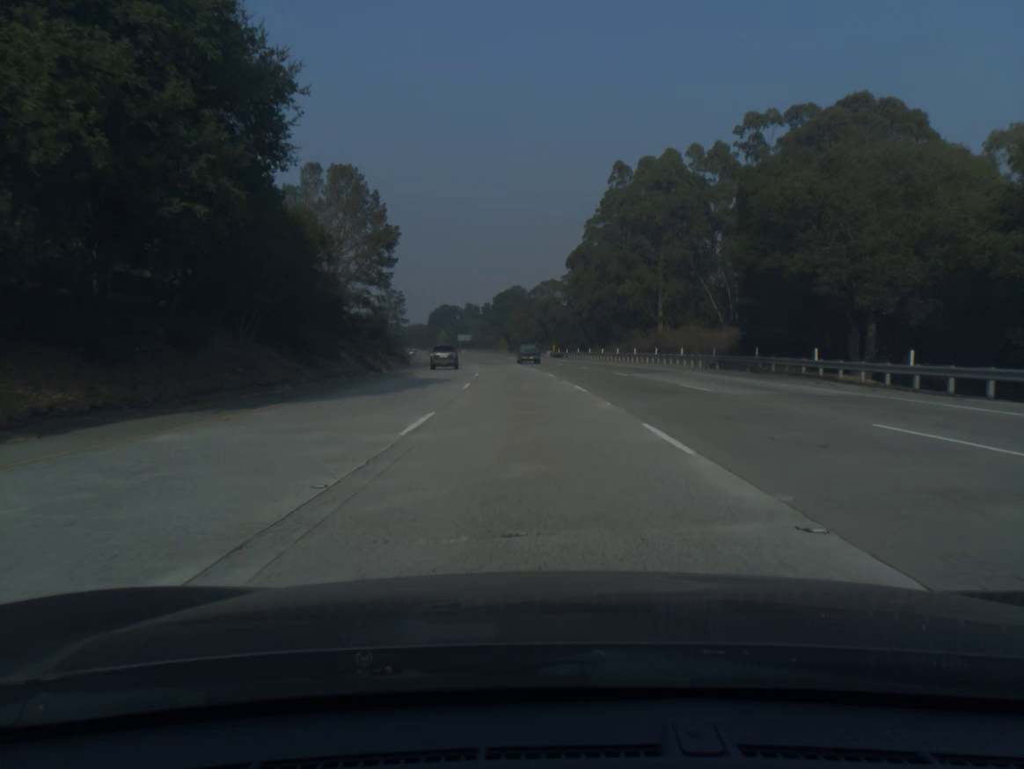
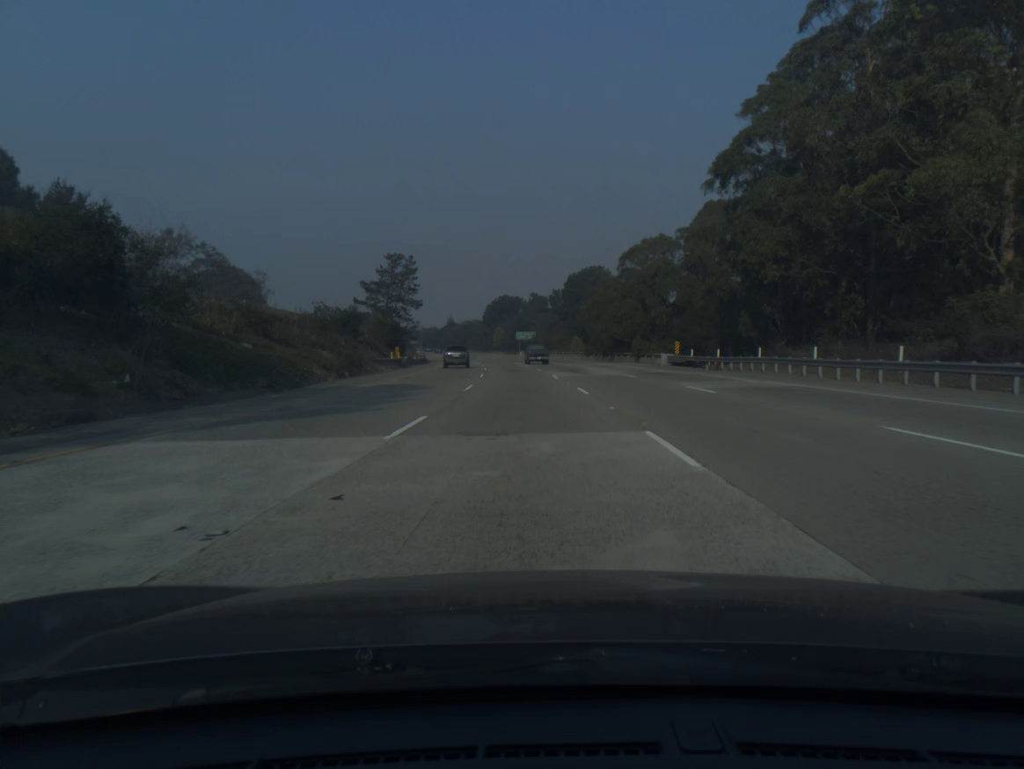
(-2.8, +59.1) m; -6°
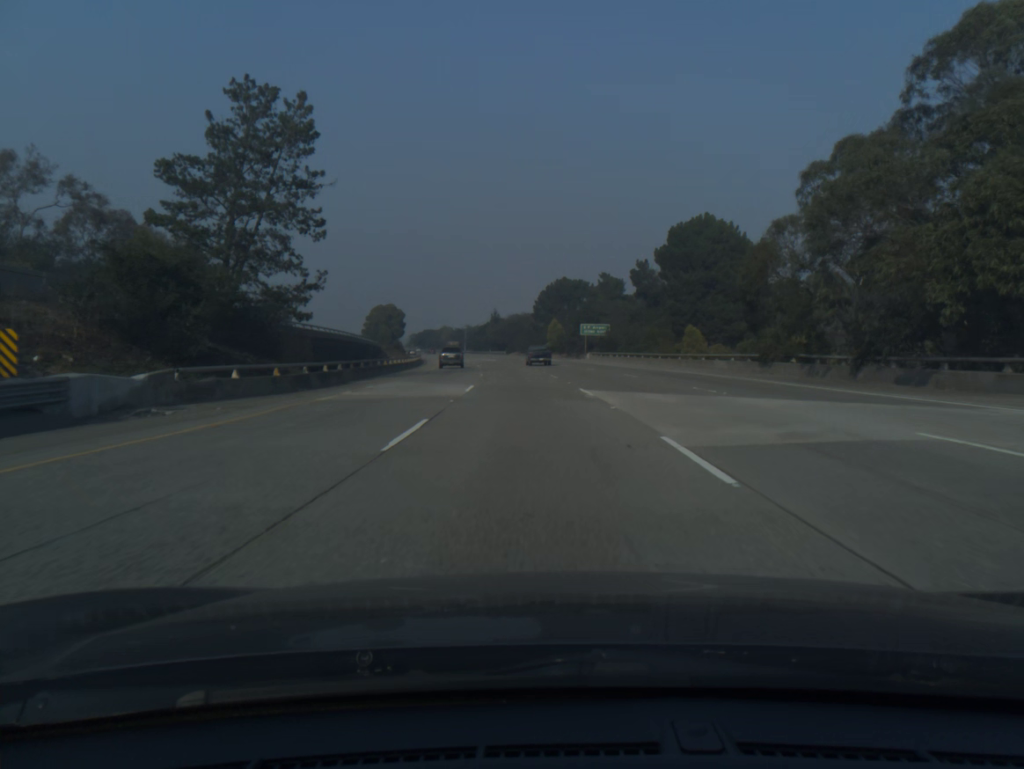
(-2.4, +59.1) m; -4°
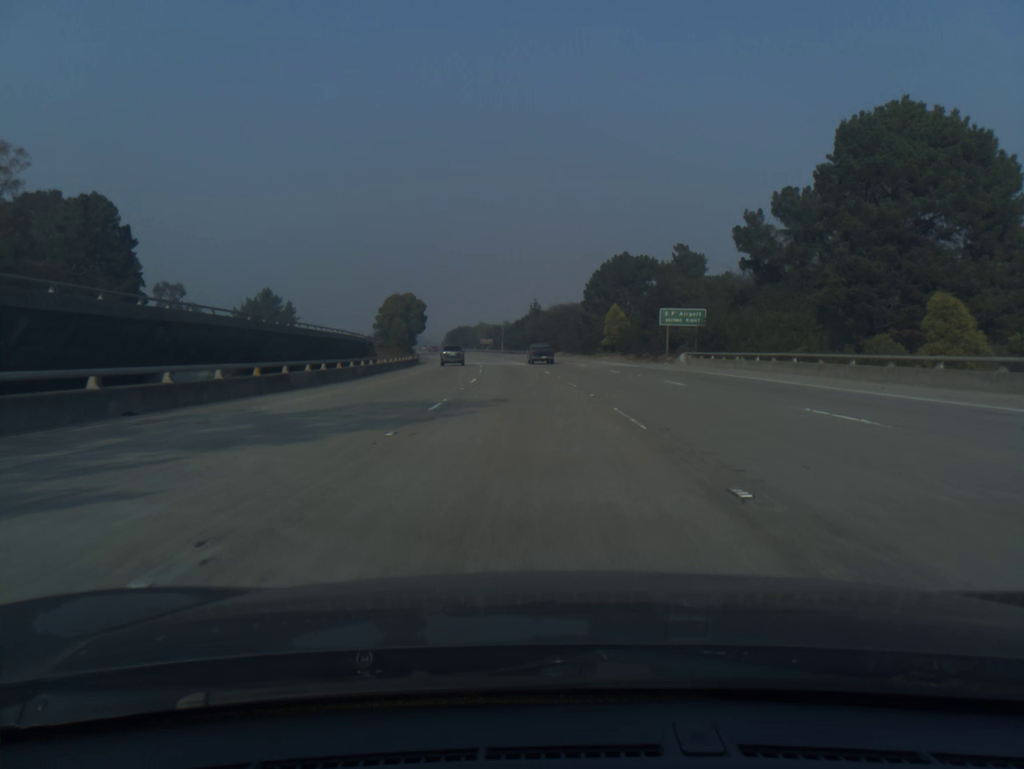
(-1.1, +39.4) m; -3°
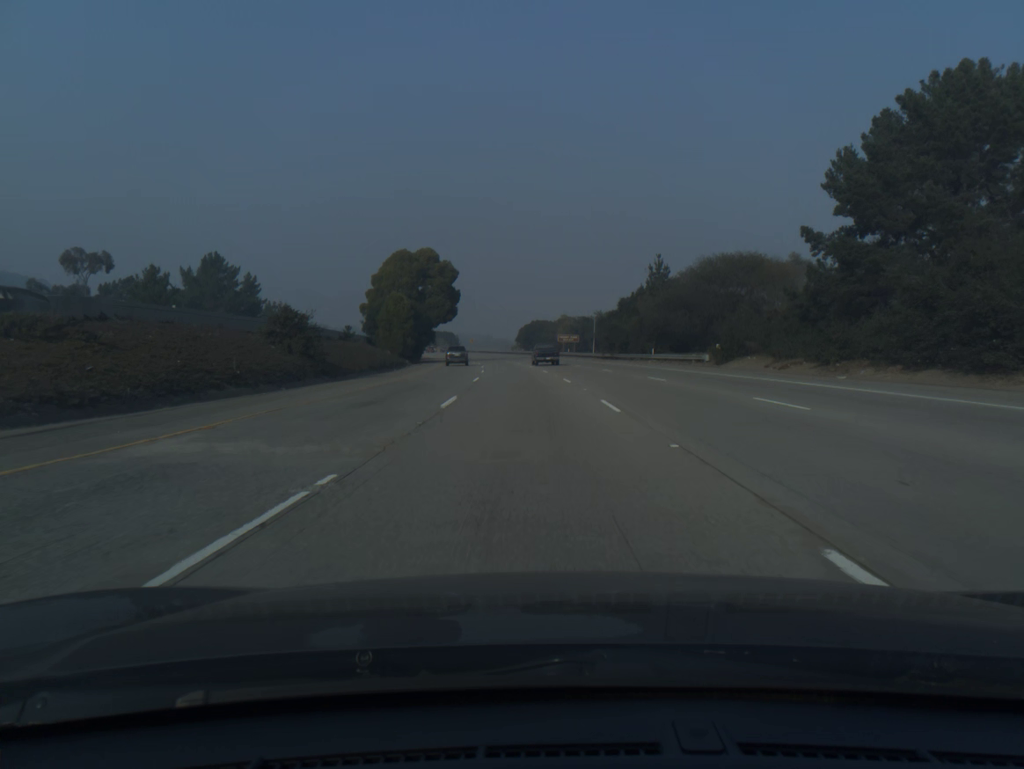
(-4.4, +78.4) m; -6°
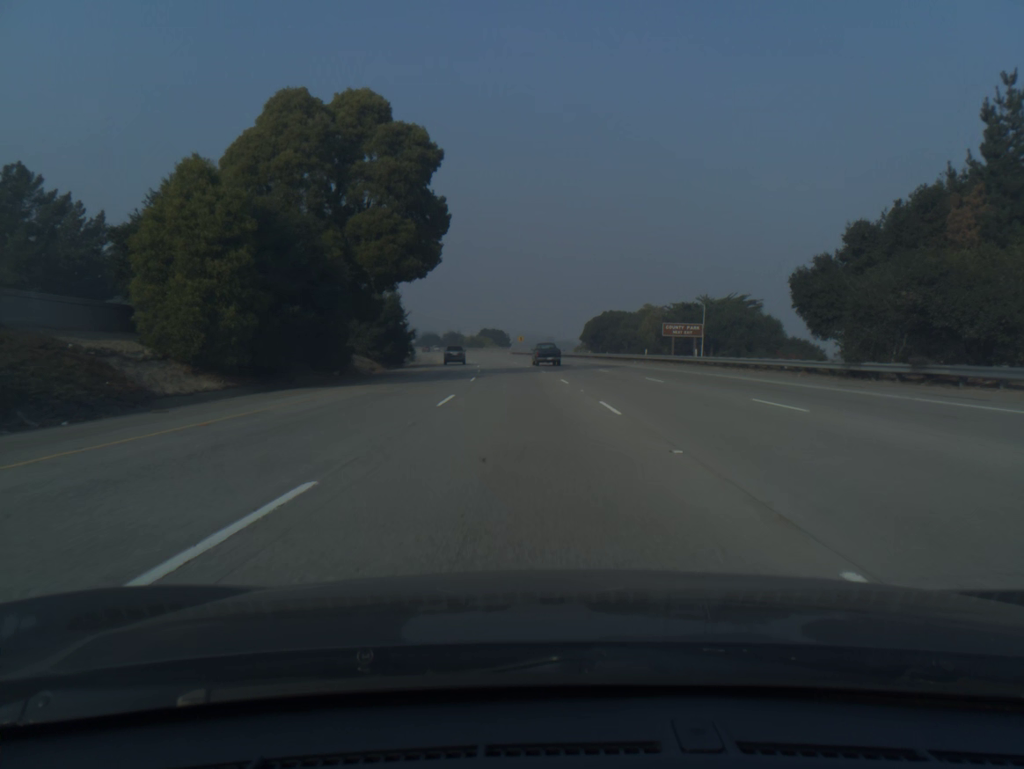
(-2.5, +58.8) m; -5°
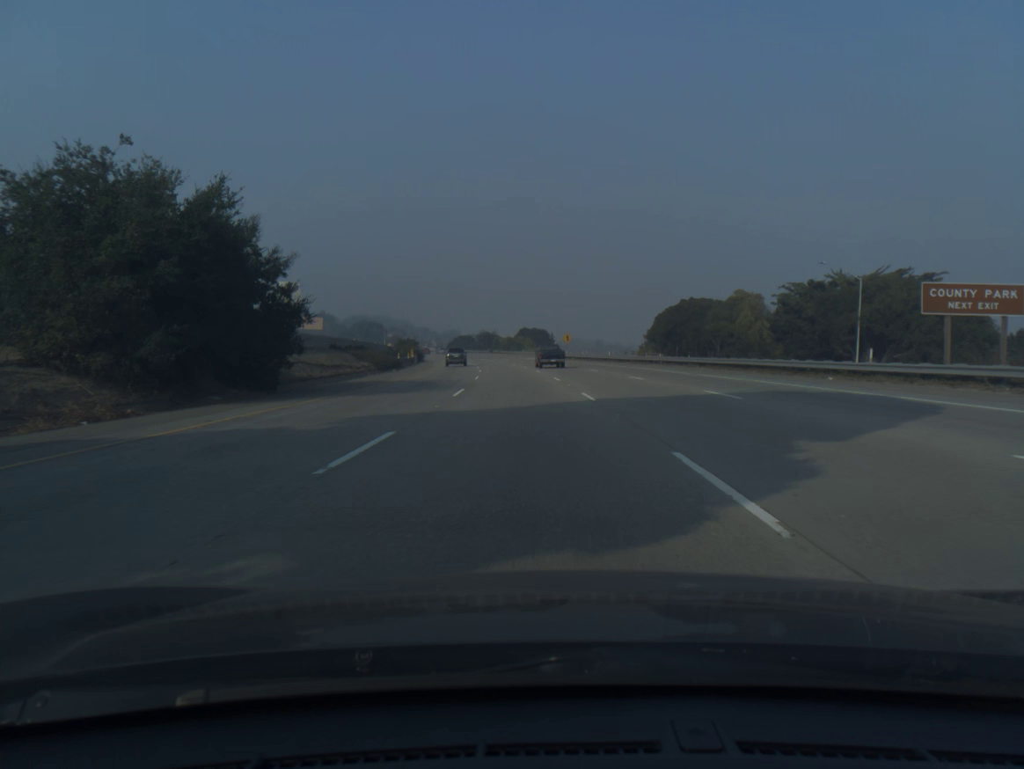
(-1.1, +39.2) m; -3°
